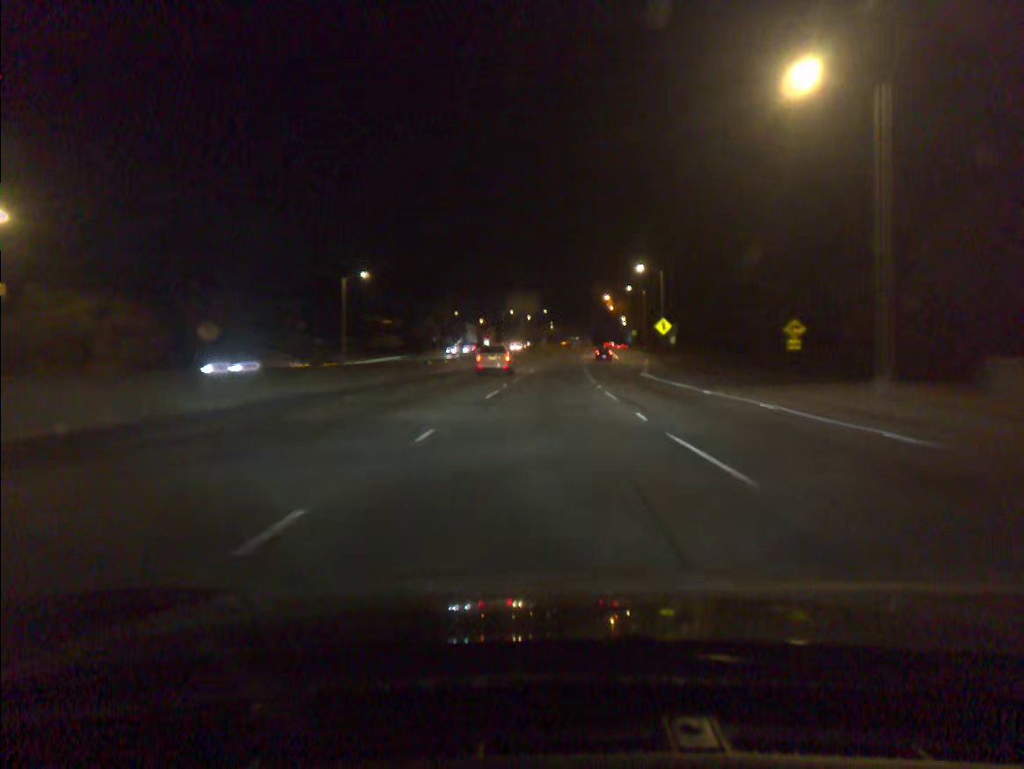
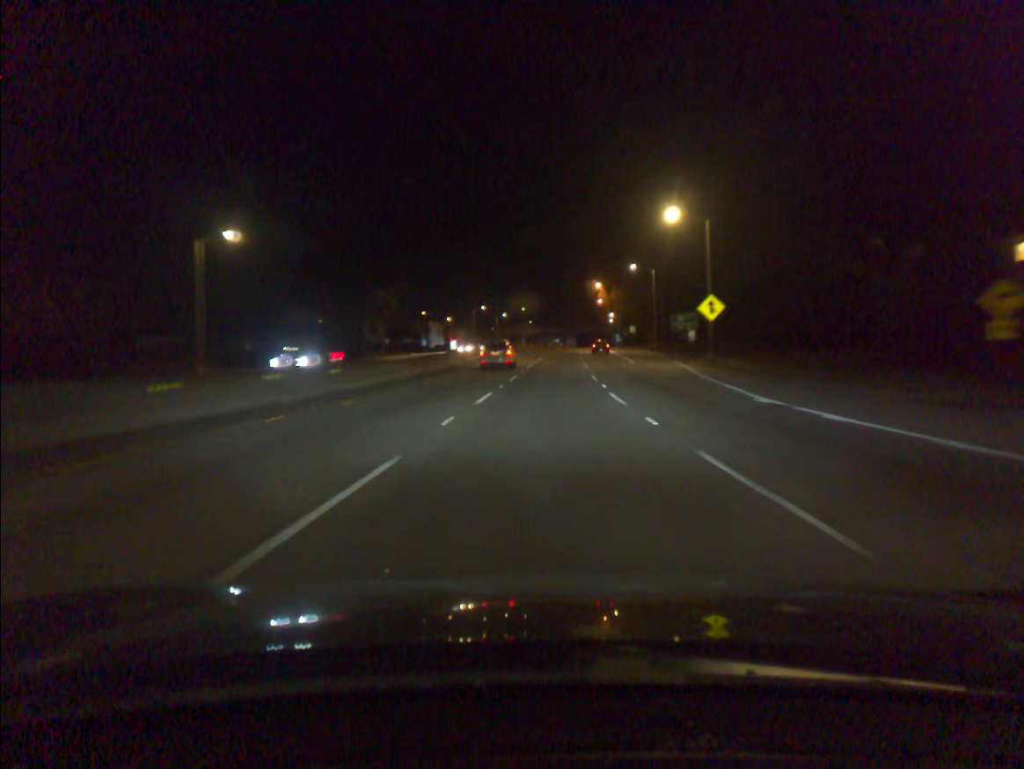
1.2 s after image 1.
(+0.4, +30.6) m; +2°
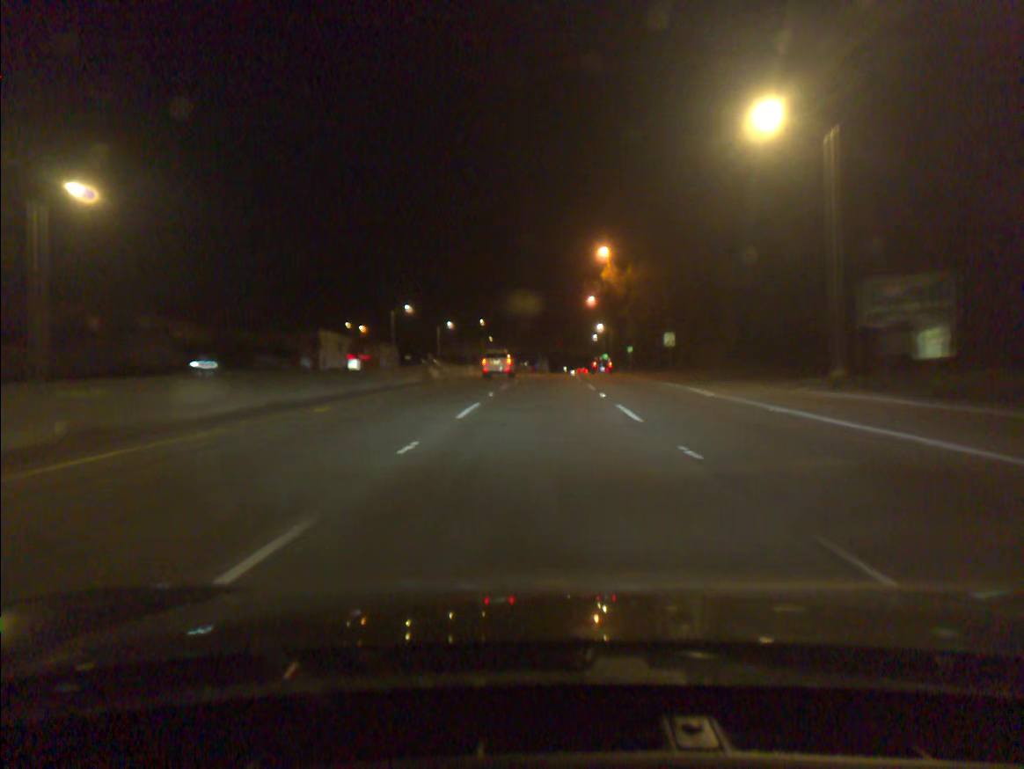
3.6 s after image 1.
(+1.4, +62.6) m; +2°
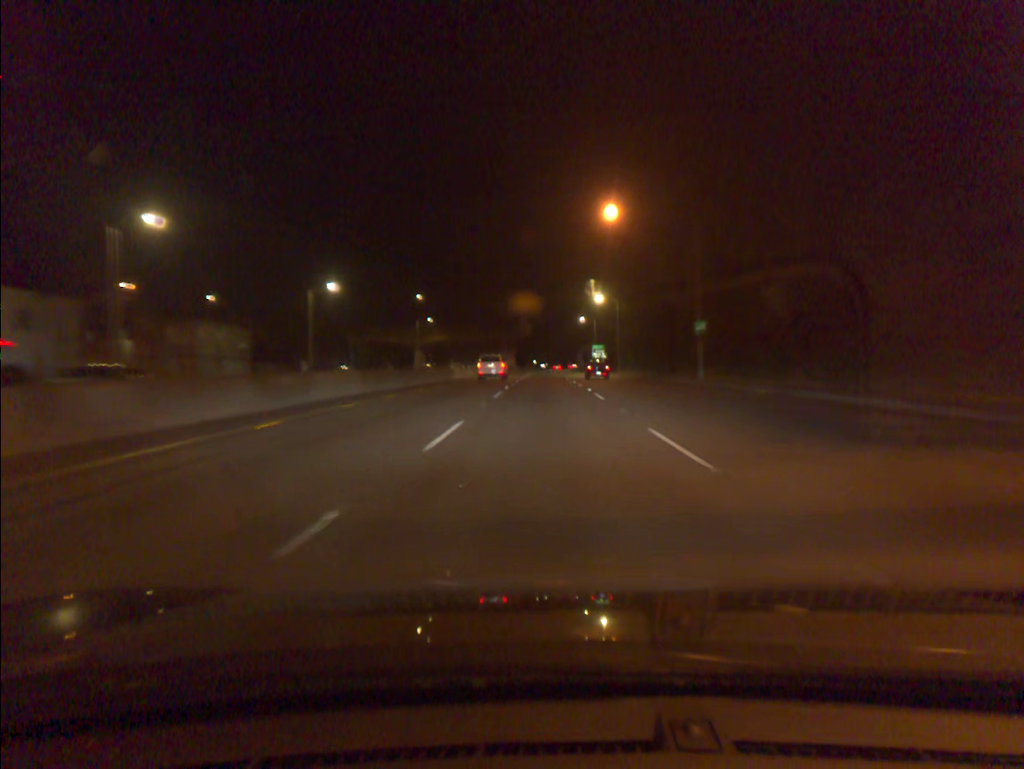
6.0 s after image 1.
(+1.0, +64.0) m; +2°
